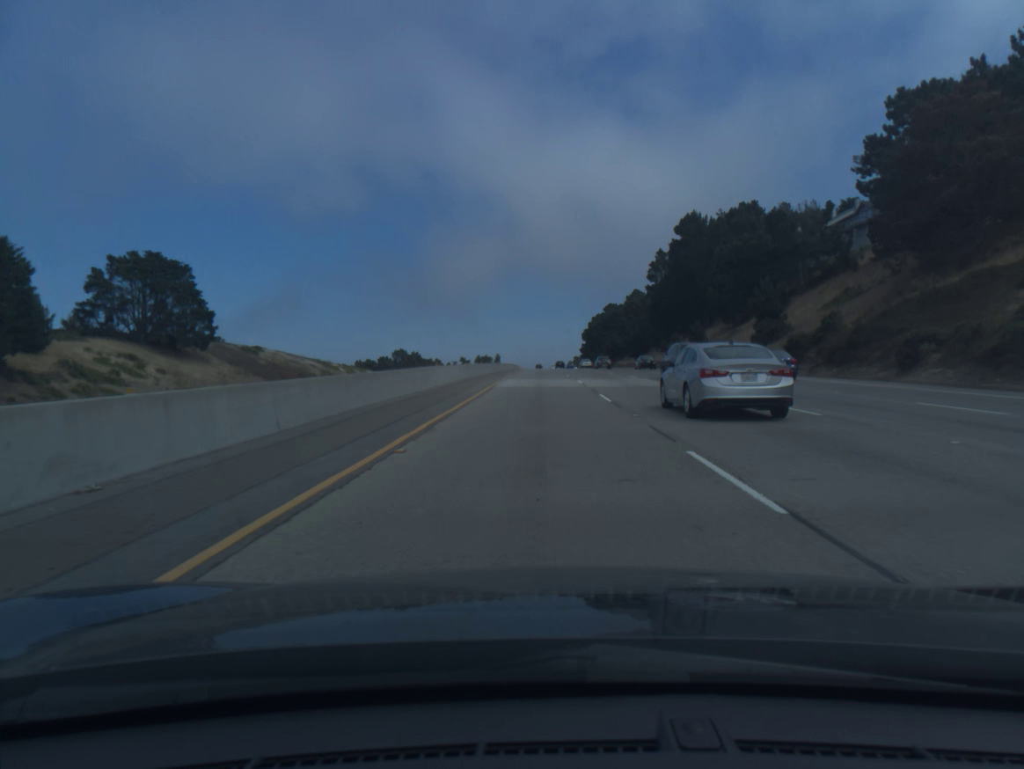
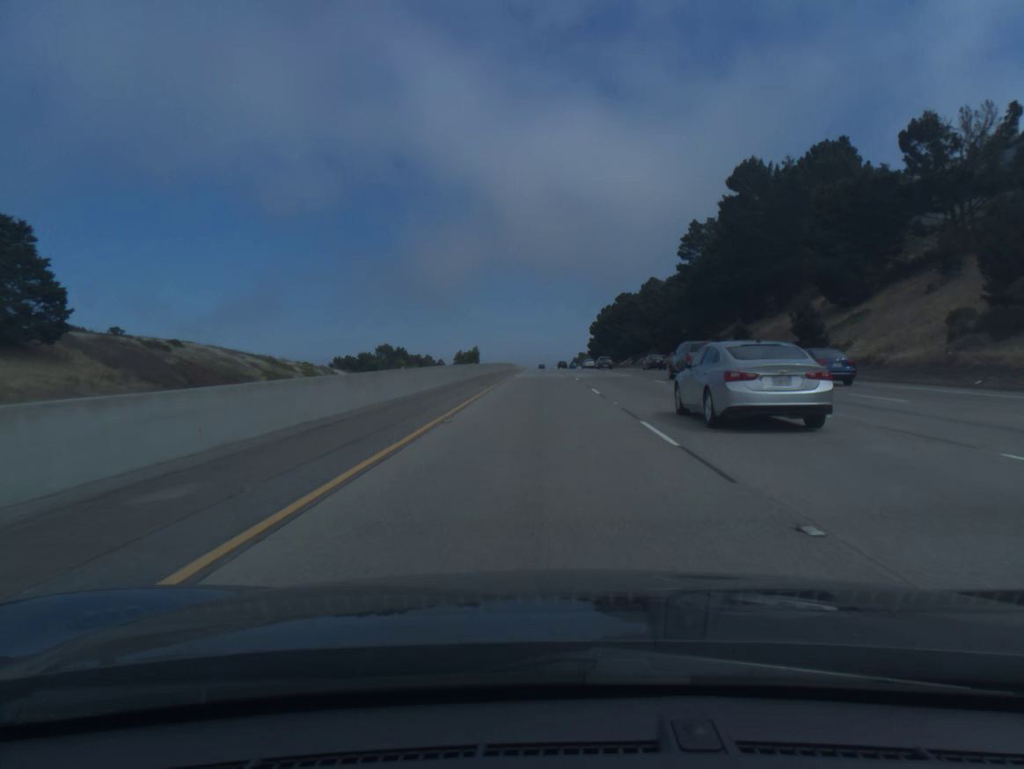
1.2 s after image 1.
(0.0, +39.2) m; 0°
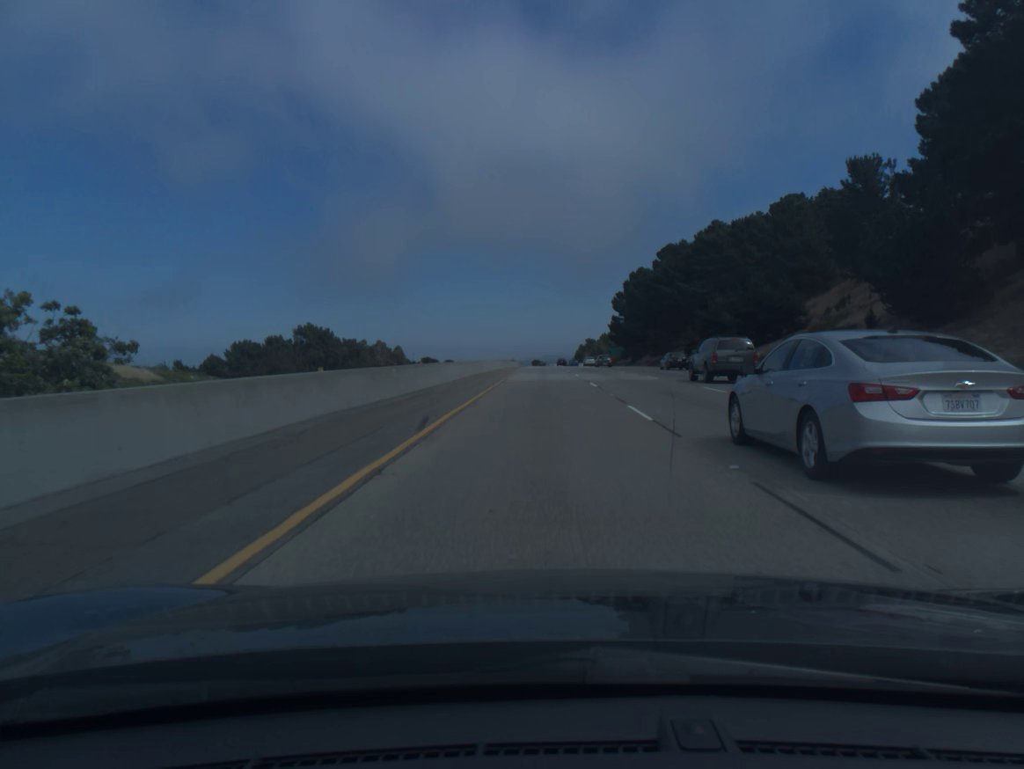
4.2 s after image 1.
(-0.2, +98.5) m; 0°
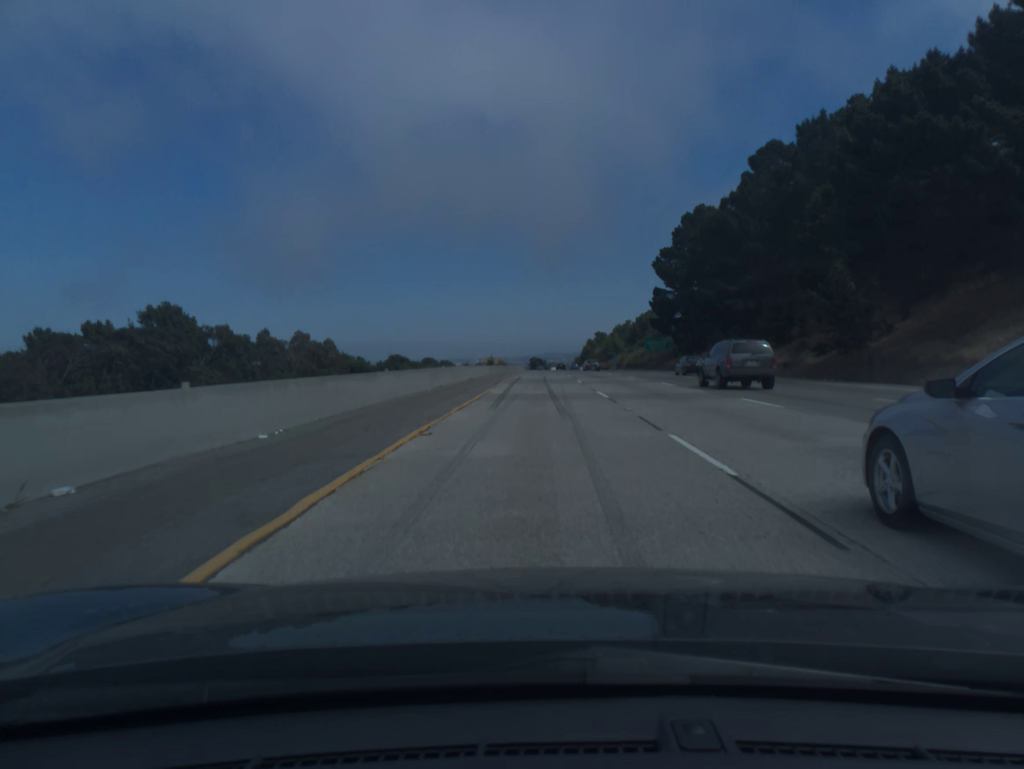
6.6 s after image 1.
(+0.2, +79.3) m; 0°
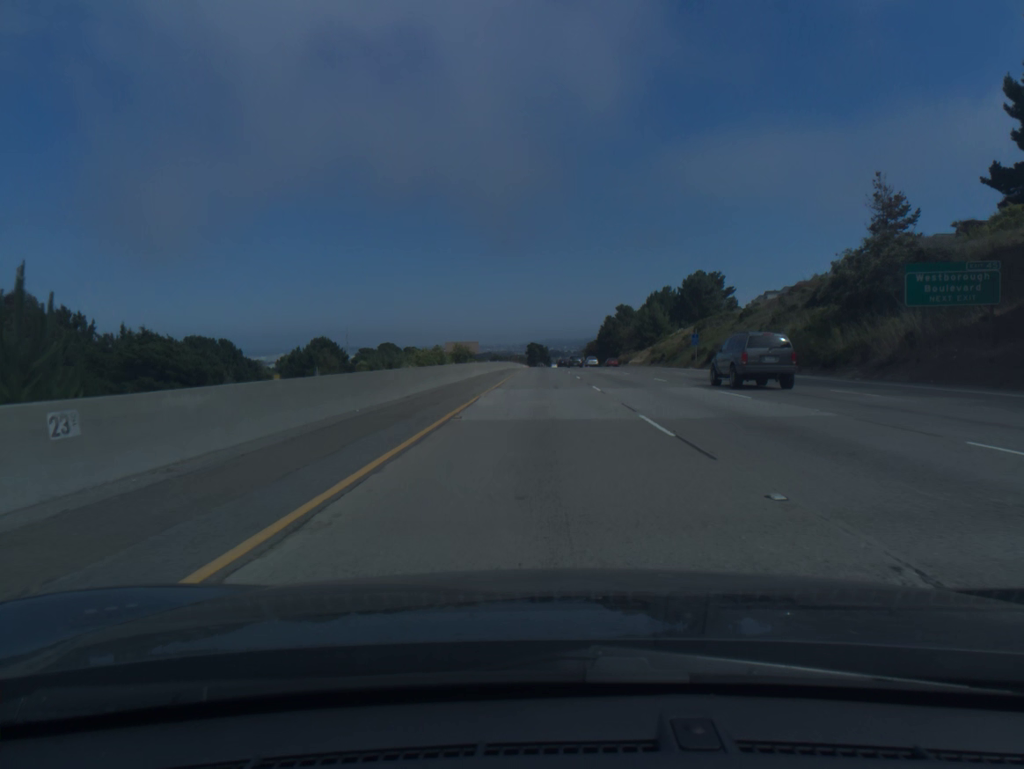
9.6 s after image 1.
(-0.1, +99.0) m; 0°
